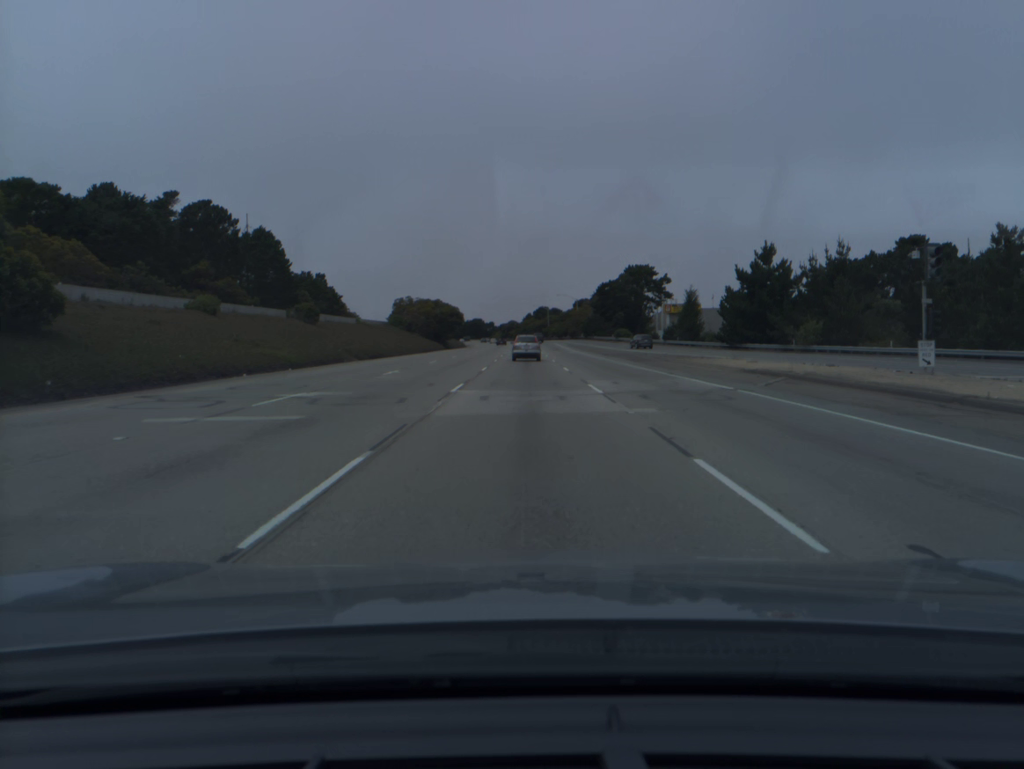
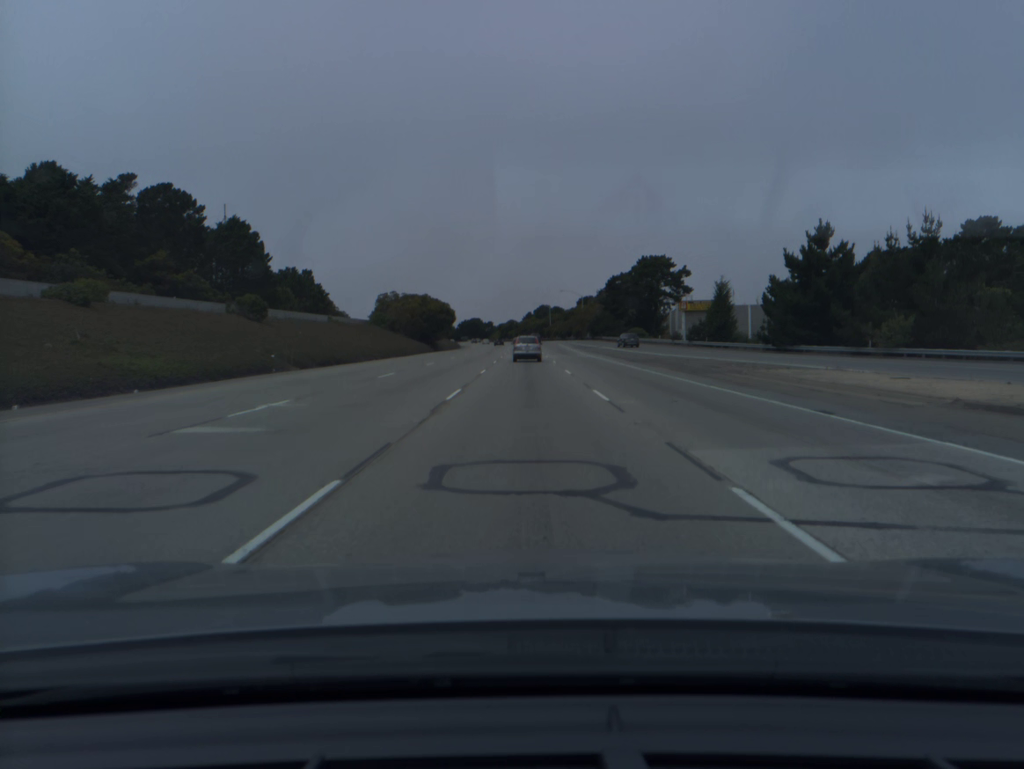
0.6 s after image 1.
(0.0, +15.9) m; 0°
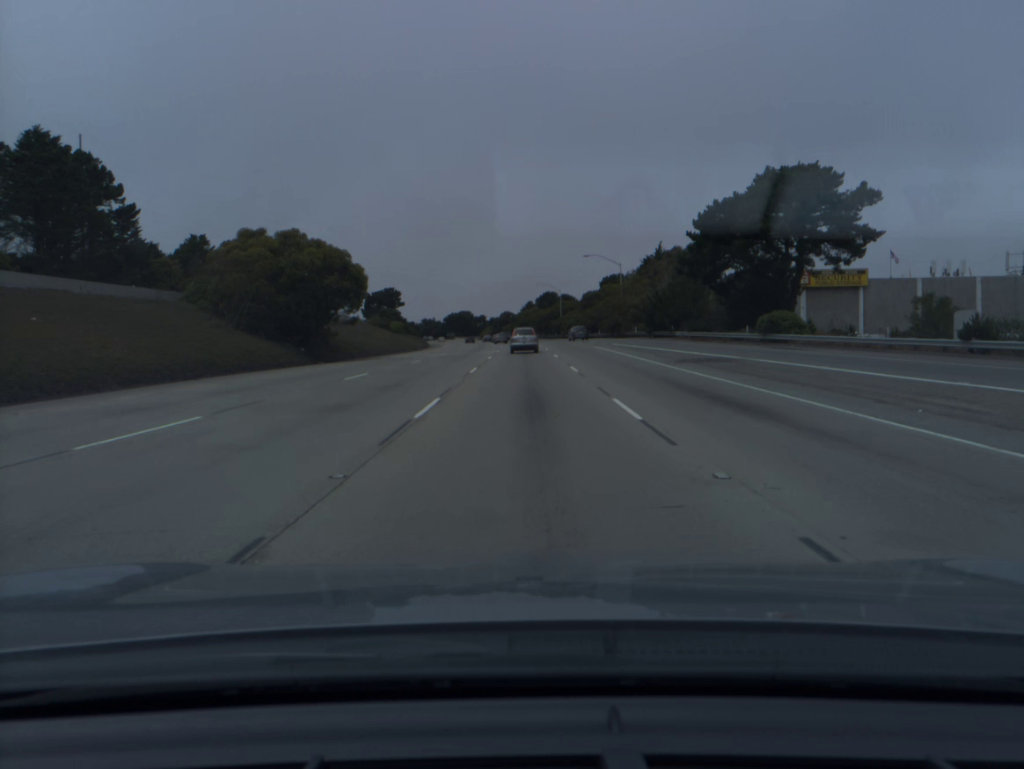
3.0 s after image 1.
(0.0, +63.7) m; 0°
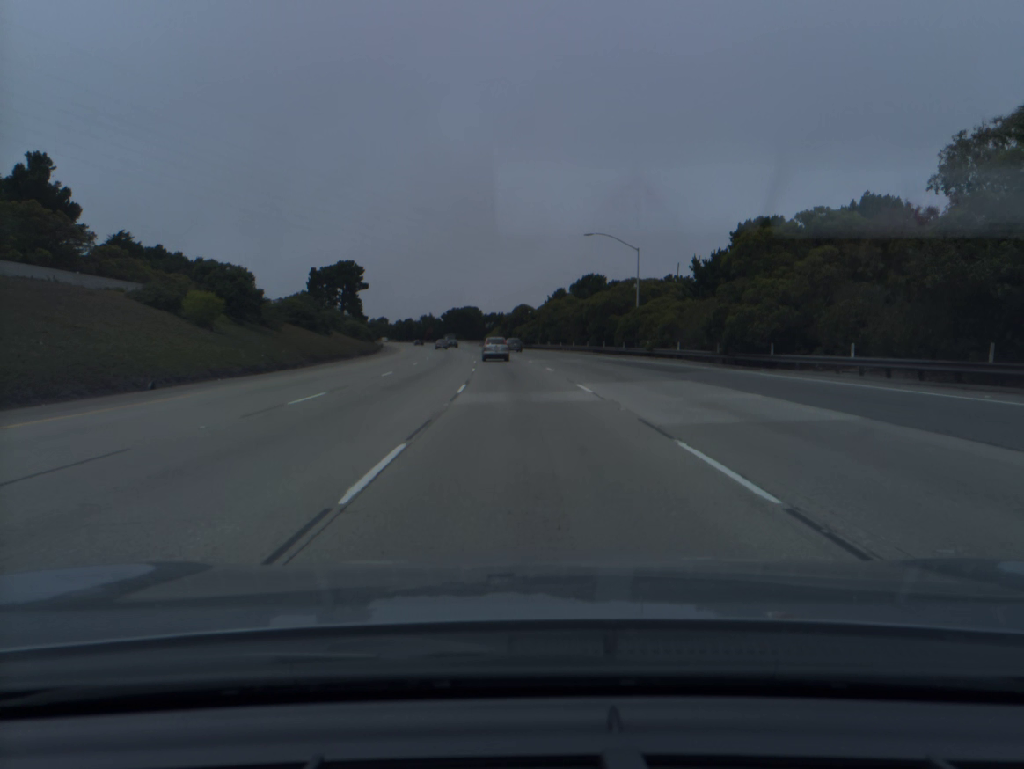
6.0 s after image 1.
(-0.5, +79.3) m; -2°
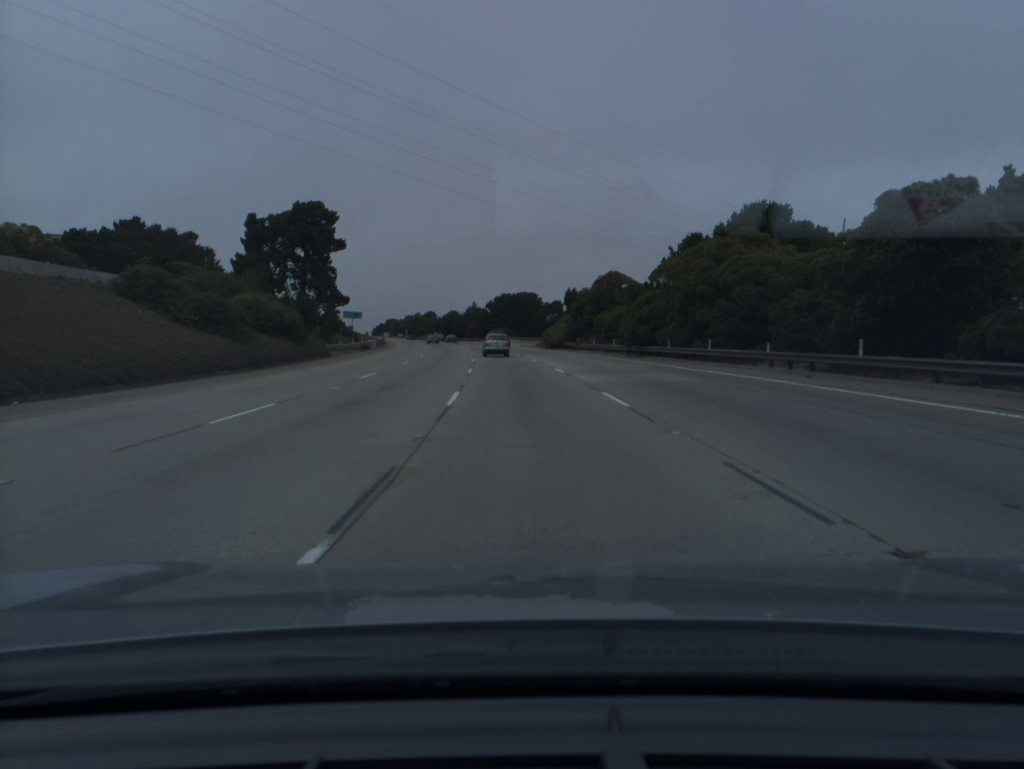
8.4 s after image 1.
(-2.4, +63.8) m; -4°
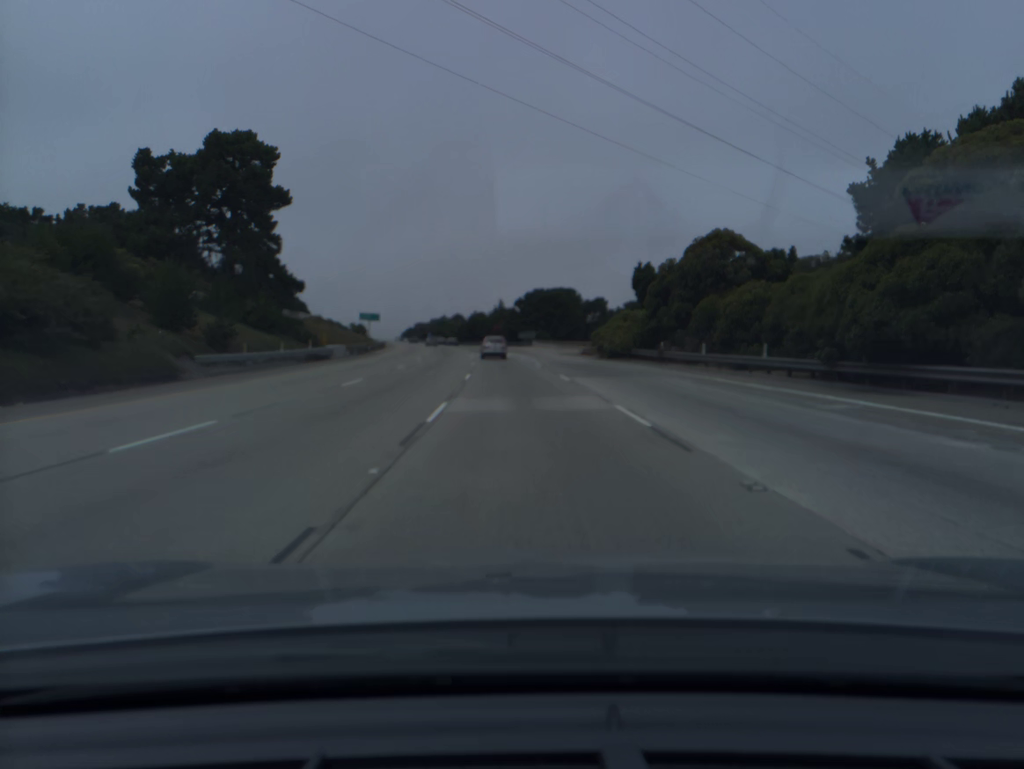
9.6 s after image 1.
(-0.6, +32.3) m; -2°
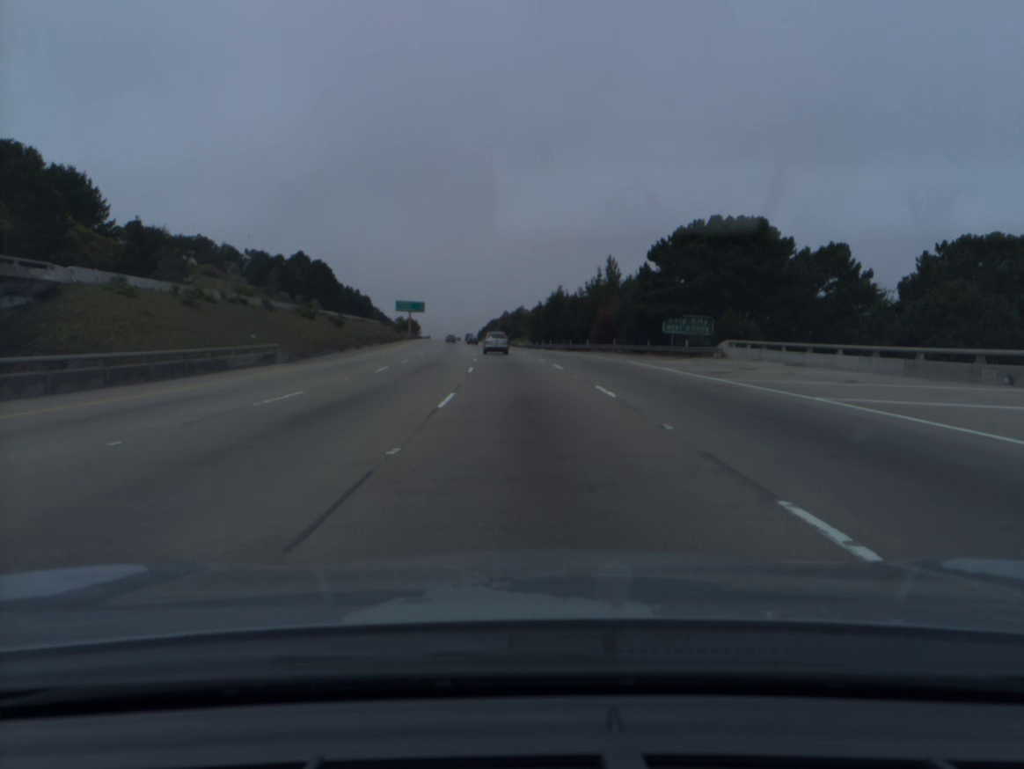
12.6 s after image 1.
(-4.5, +81.9) m; -6°
